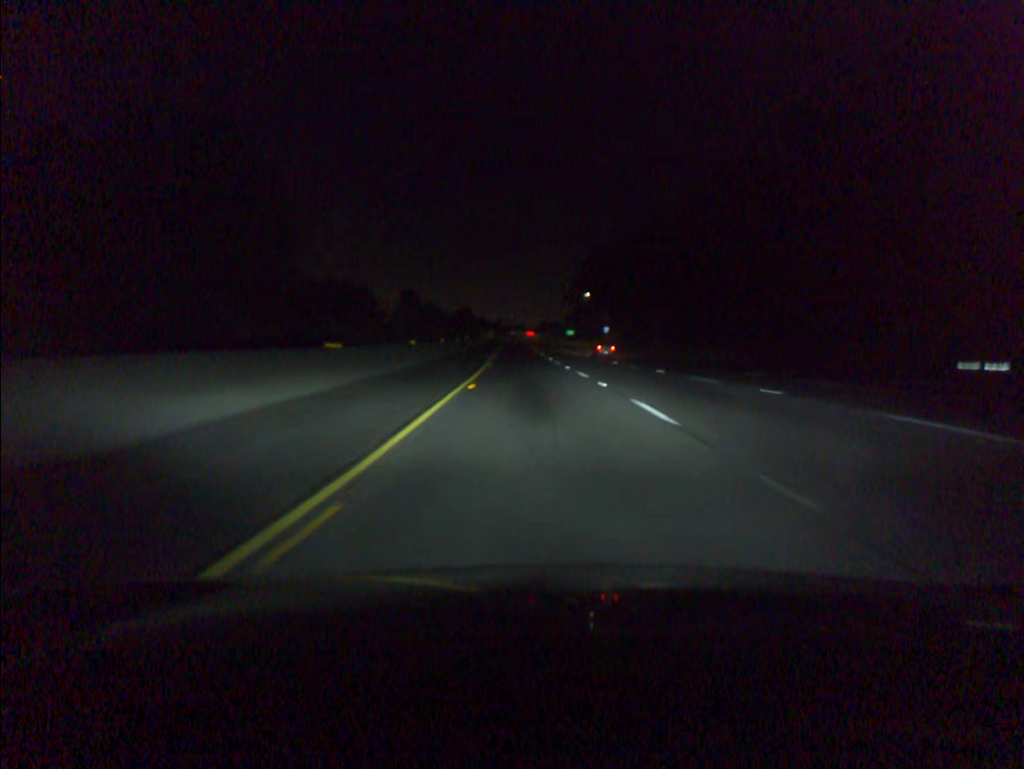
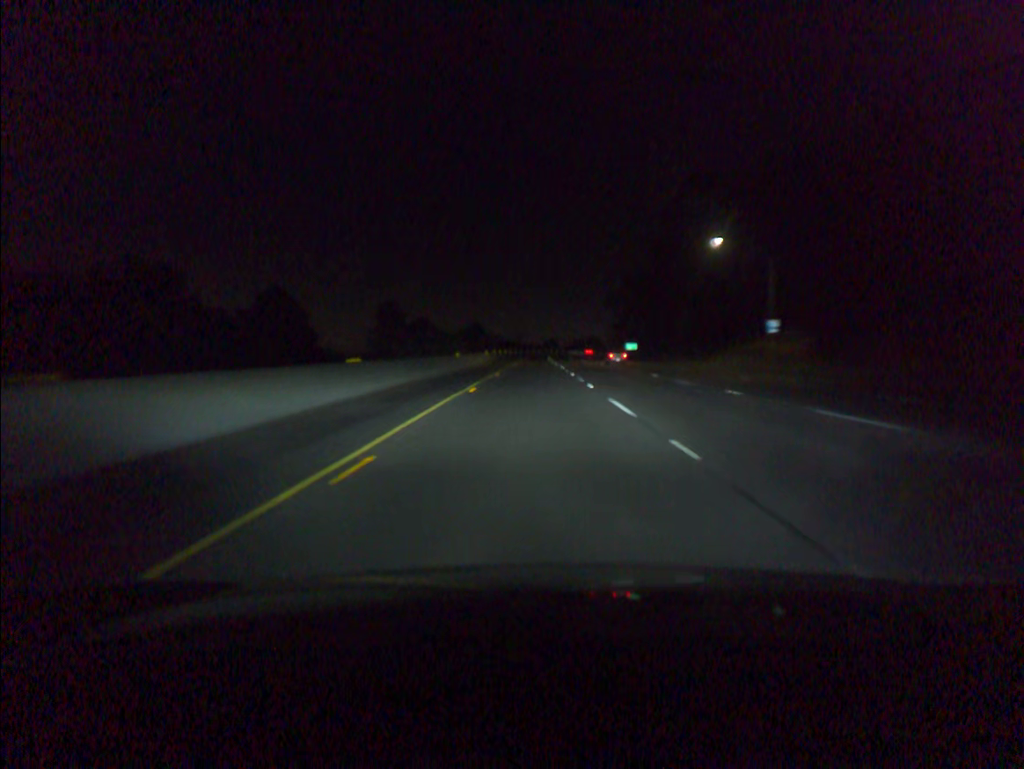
(-3.4, +99.3) m; -2°
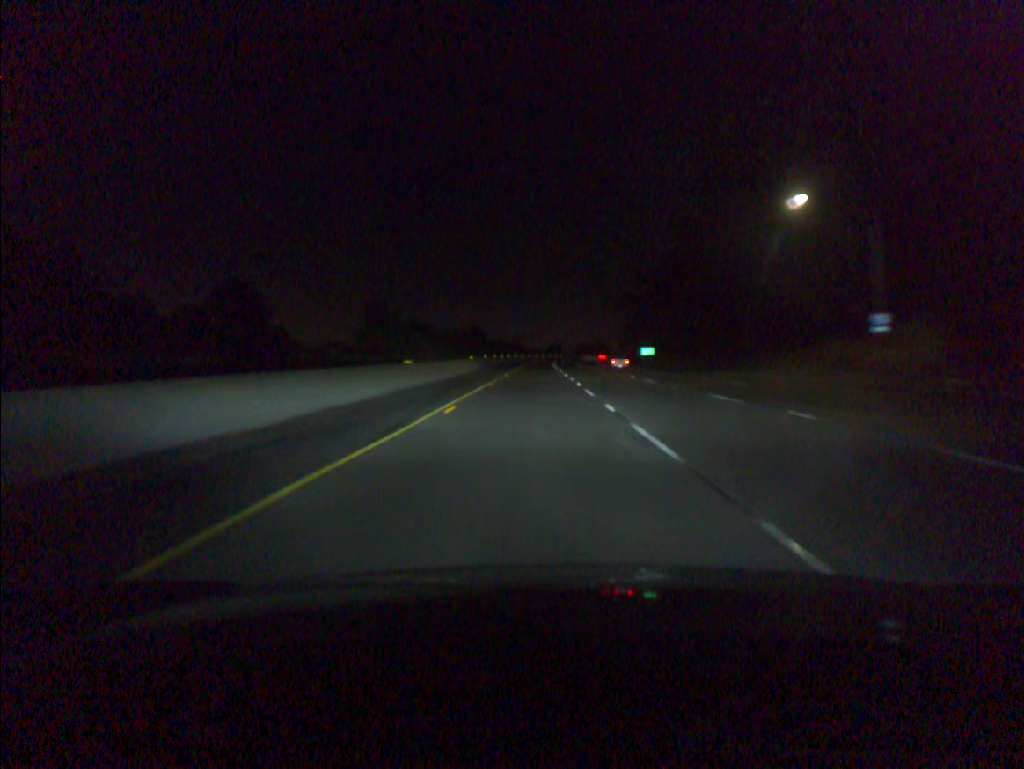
(-0.1, +19.9) m; 0°
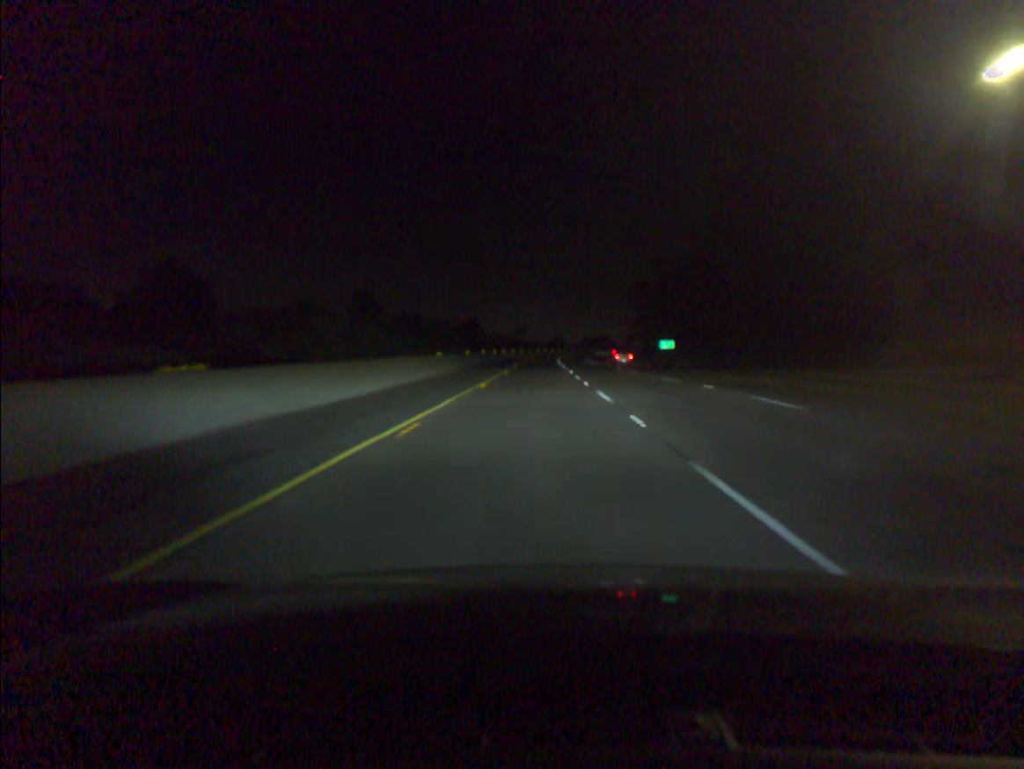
(0.0, +19.9) m; 0°
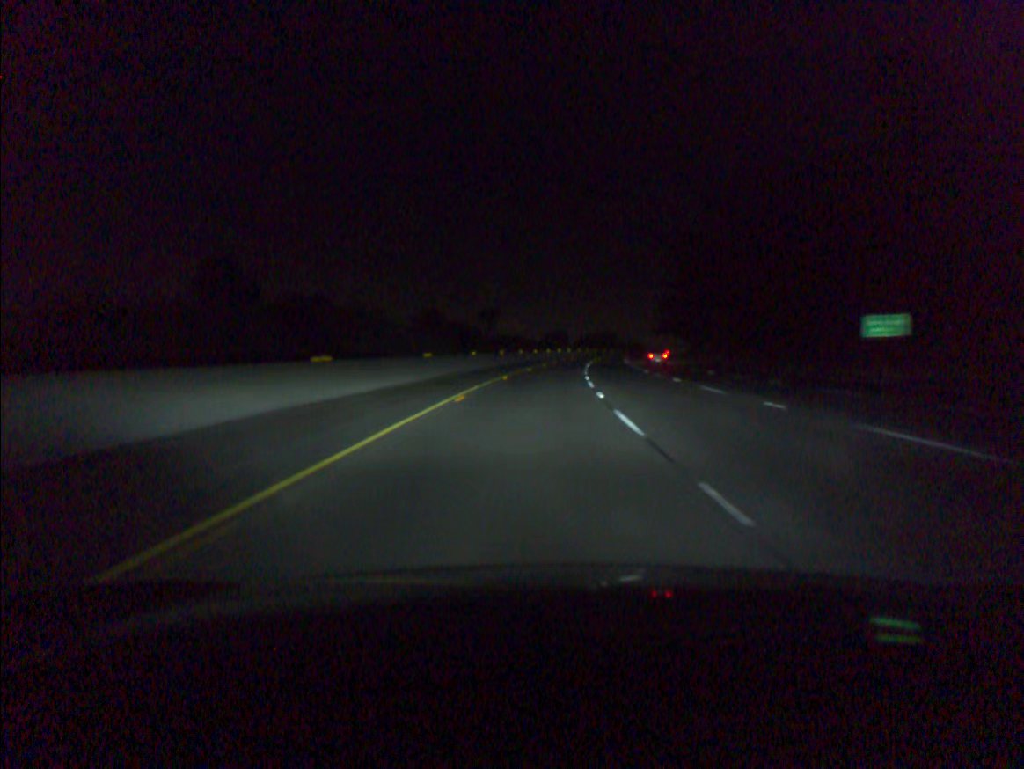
(0.0, +80.0) m; +1°
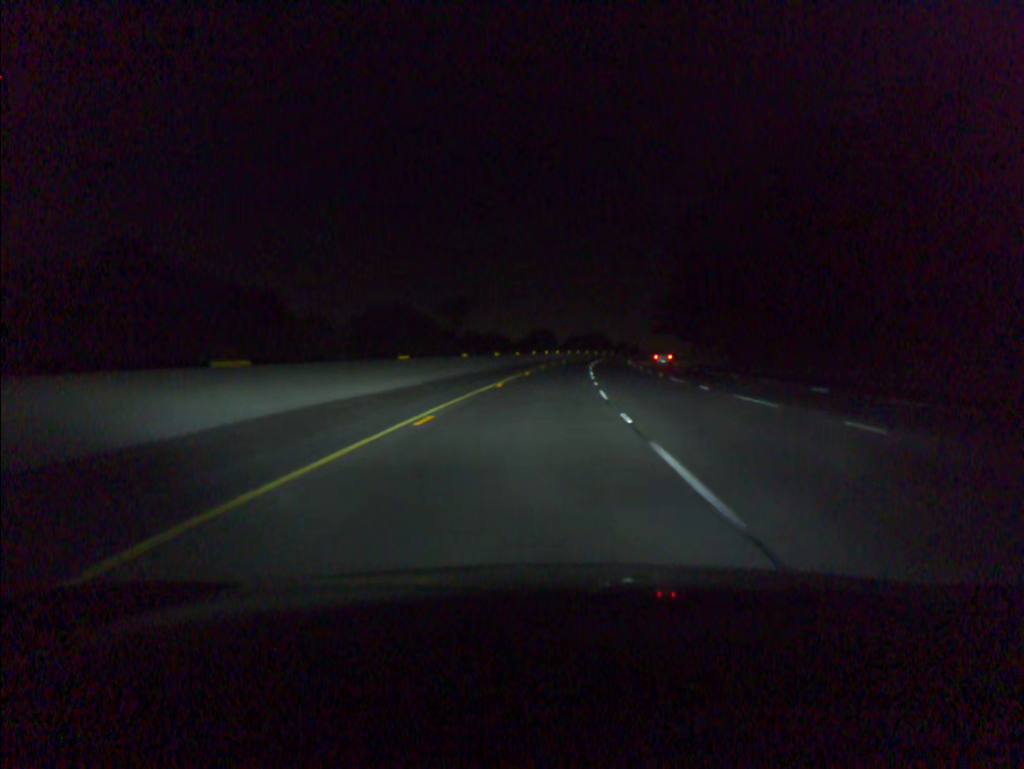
(+0.1, +20.1) m; +1°
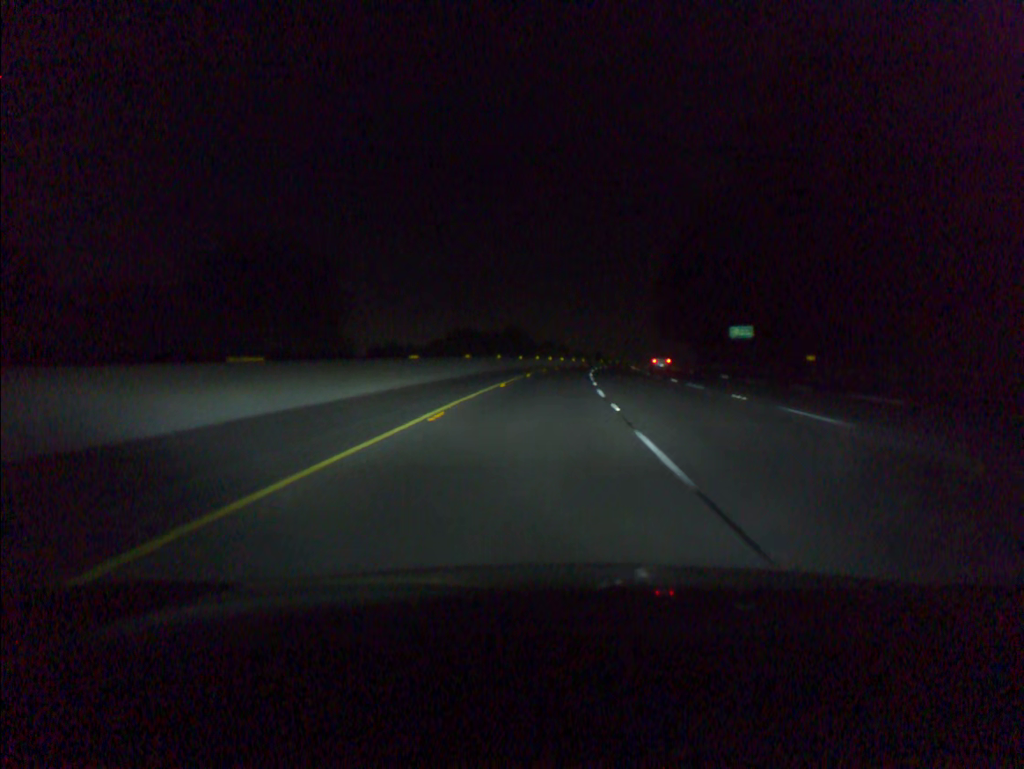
(+6.0, +100.5) m; +6°
